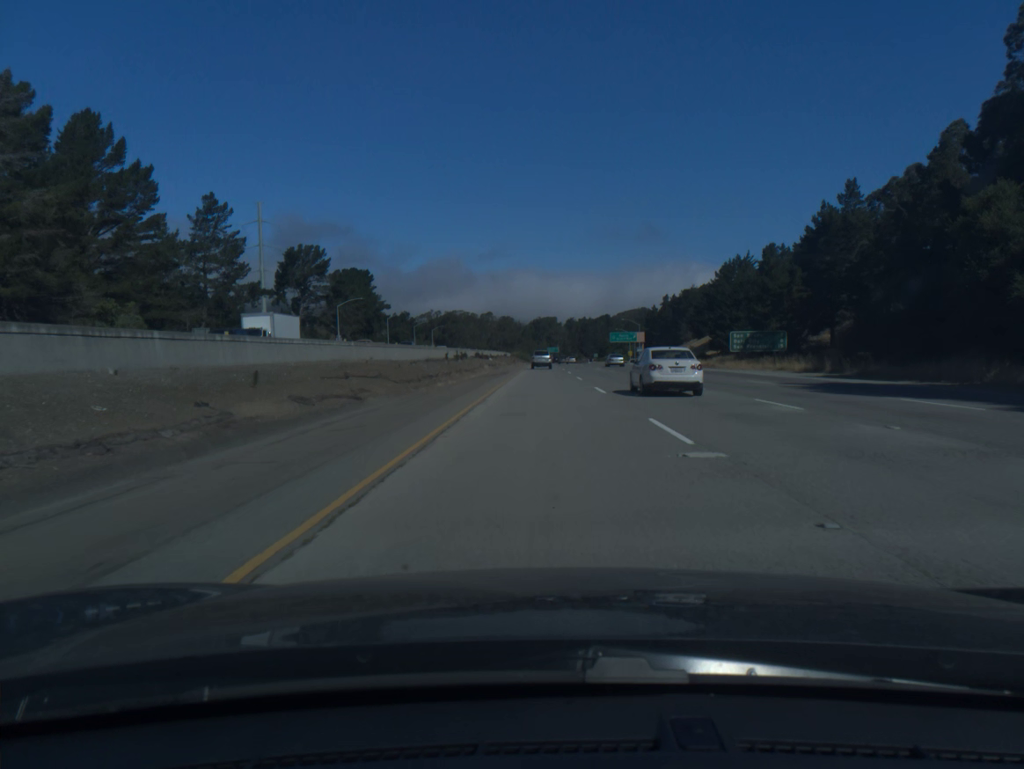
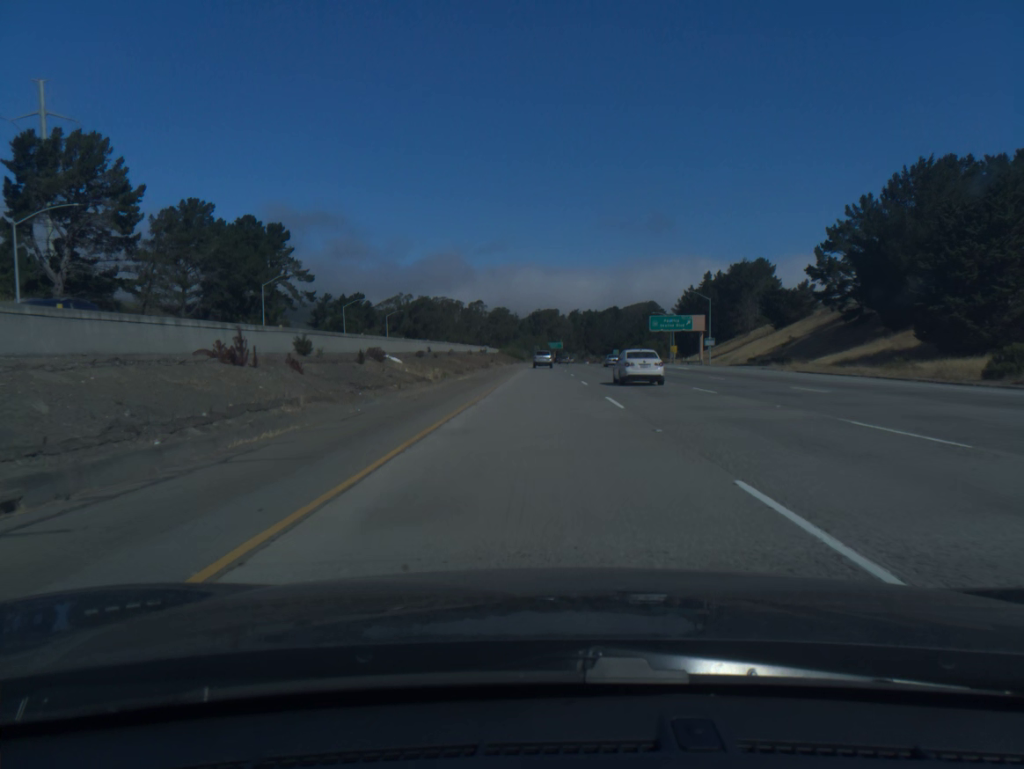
(+0.1, +80.0) m; 0°
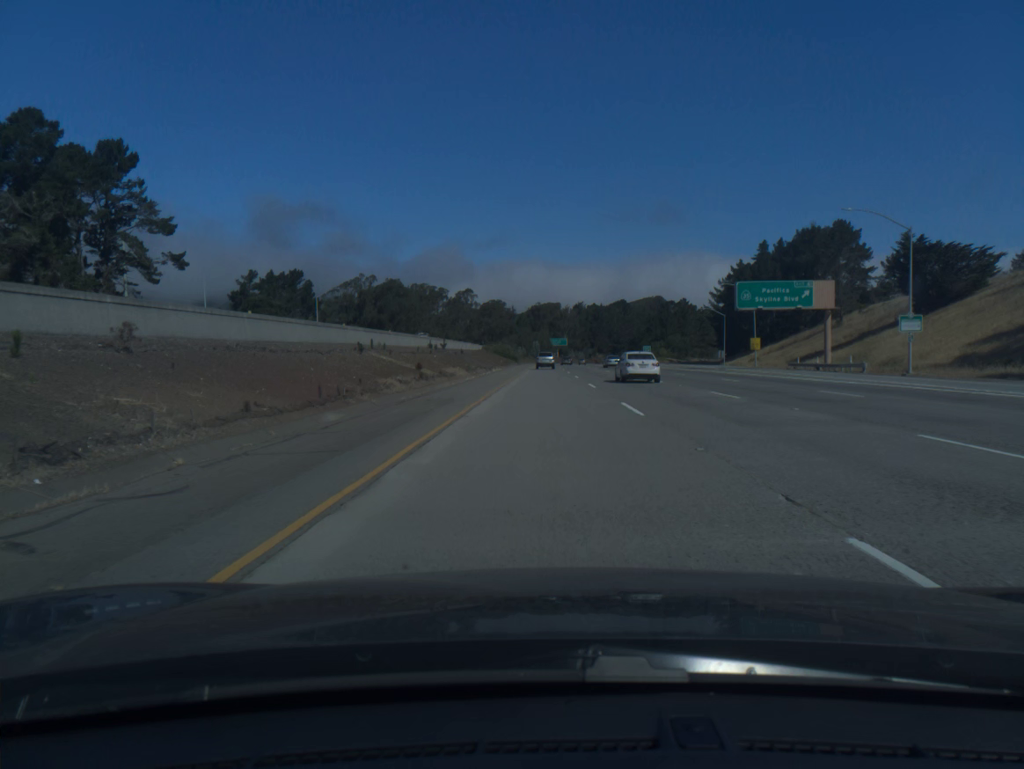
(-0.1, +60.7) m; 0°
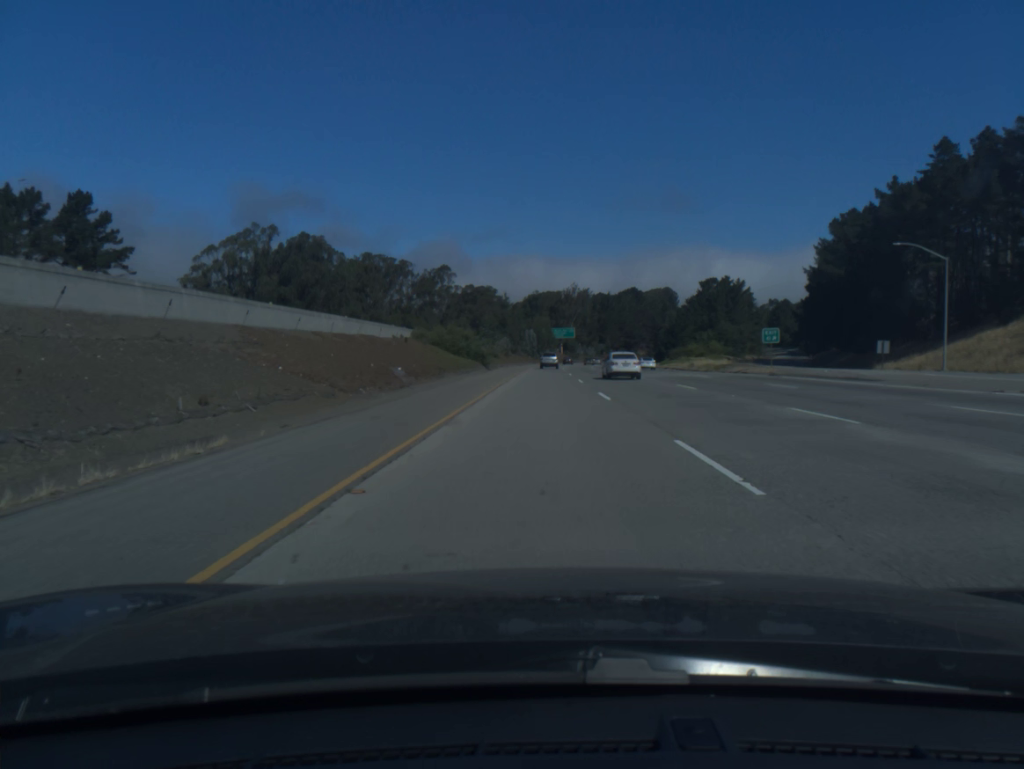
(+0.2, +82.0) m; 0°
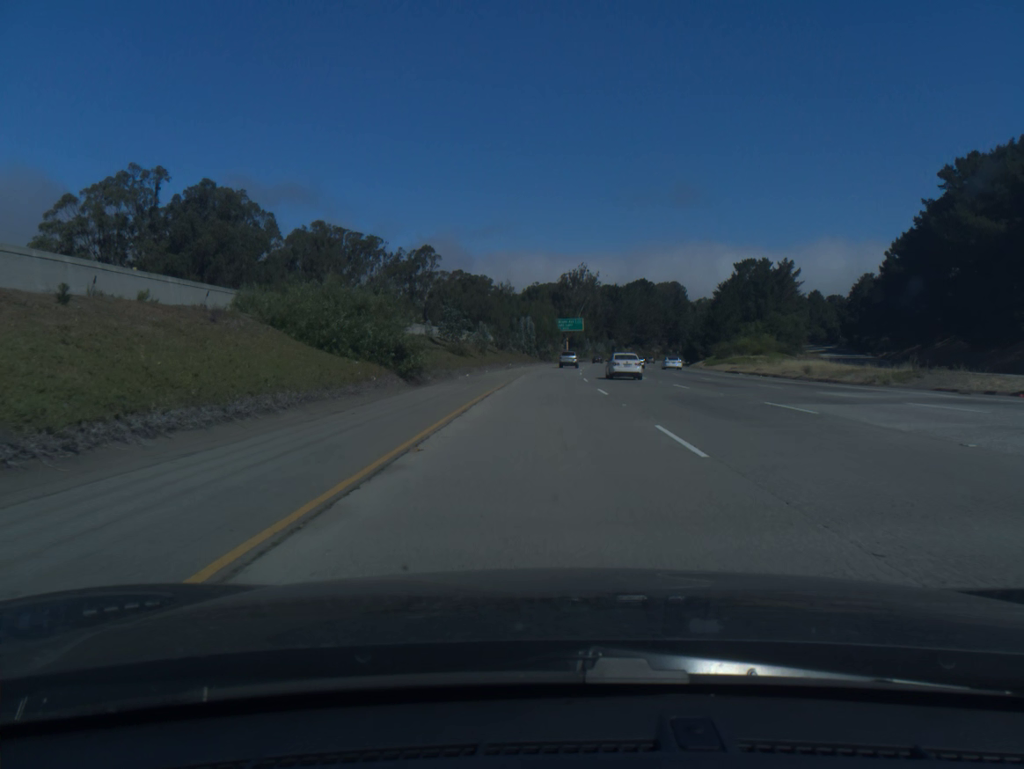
(0.0, +41.4) m; 0°
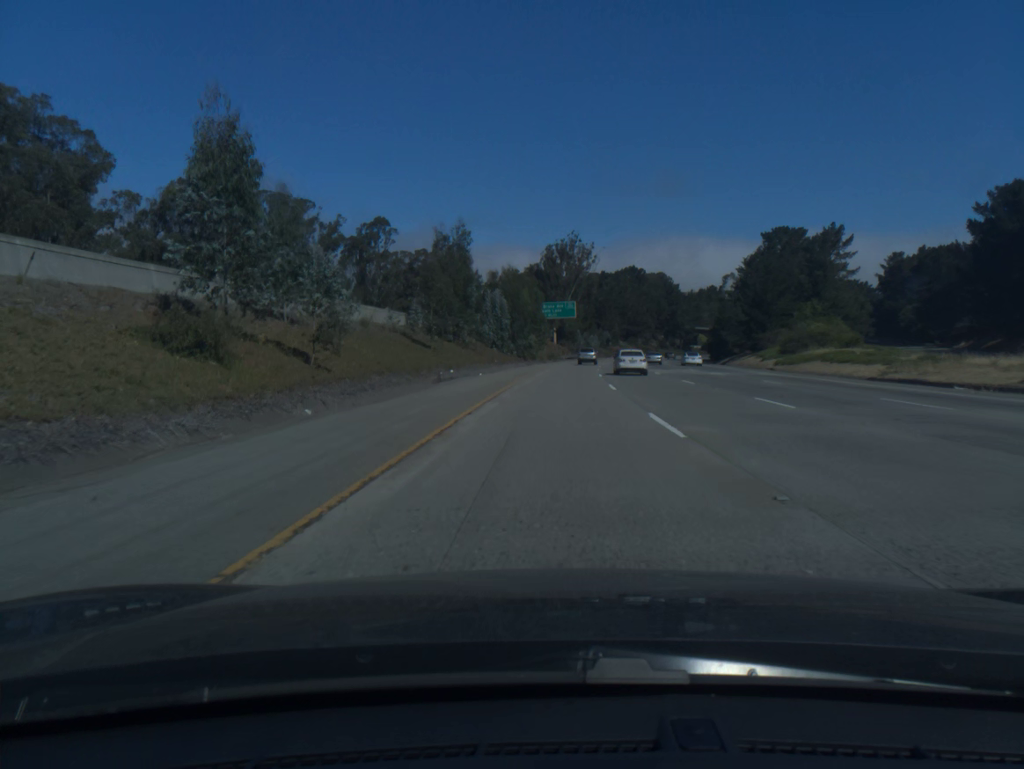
(+0.3, +41.6) m; +1°
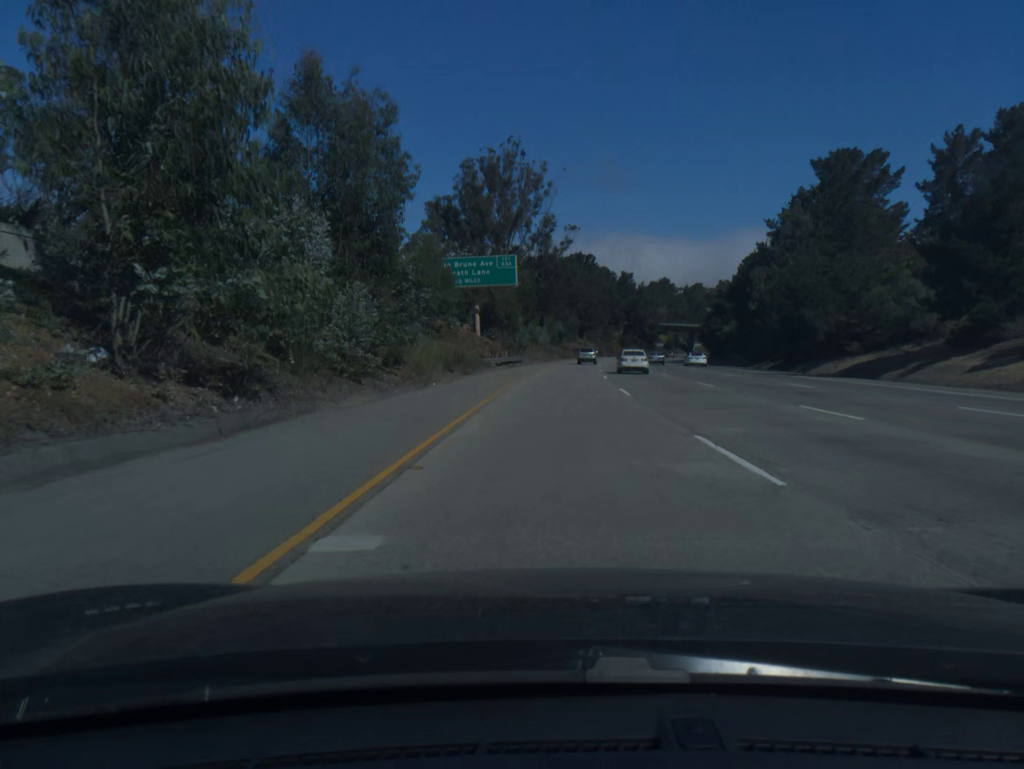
(+2.3, +62.6) m; +5°
